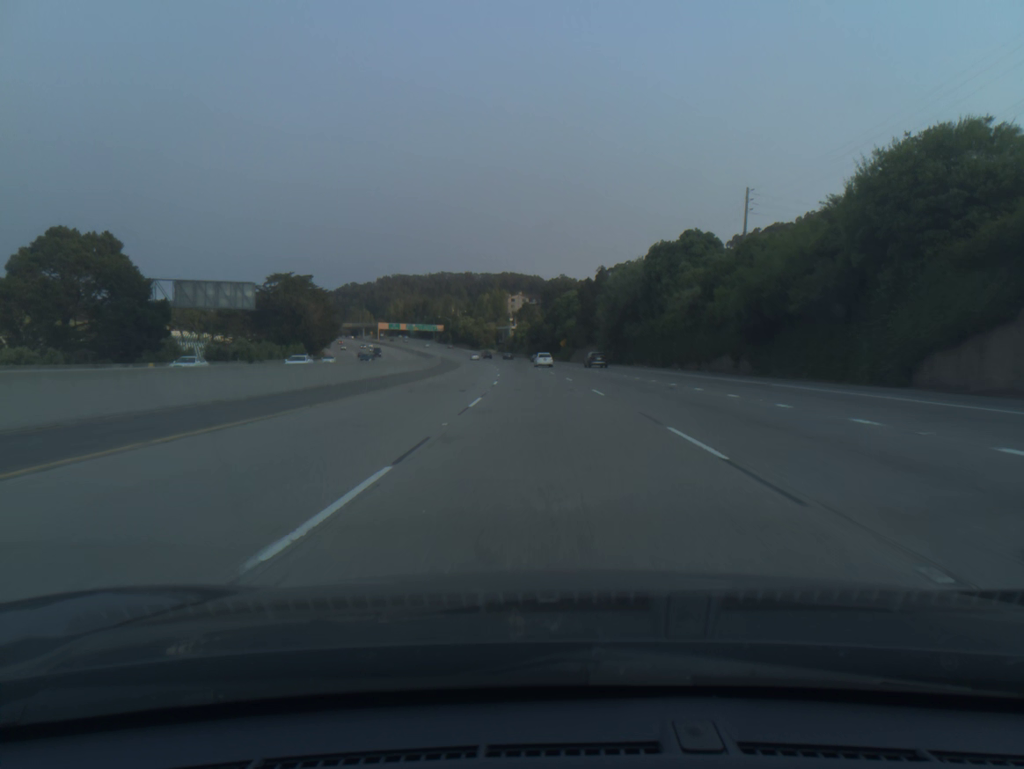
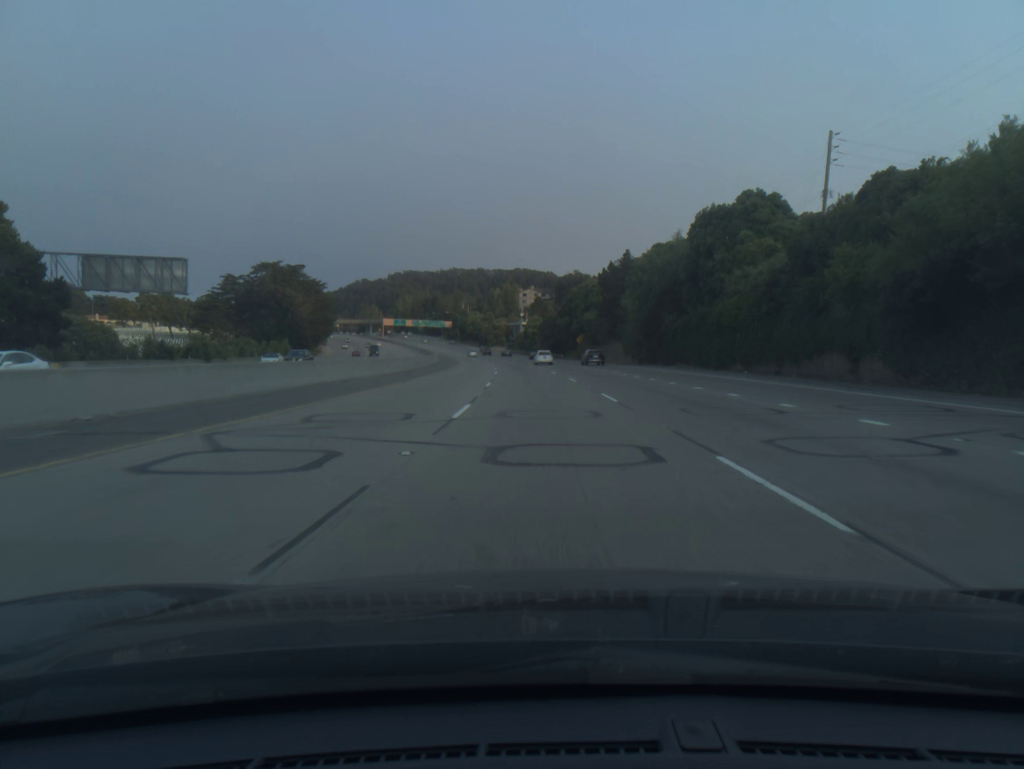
(-0.1, +18.3) m; -1°
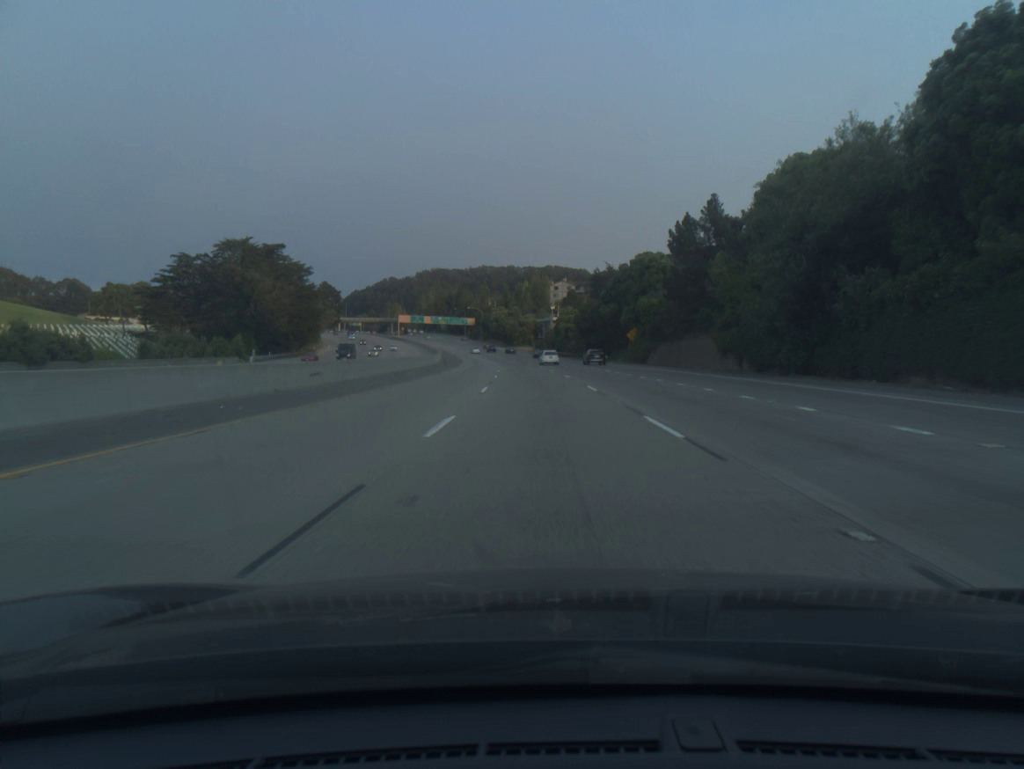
(-0.7, +36.6) m; -2°
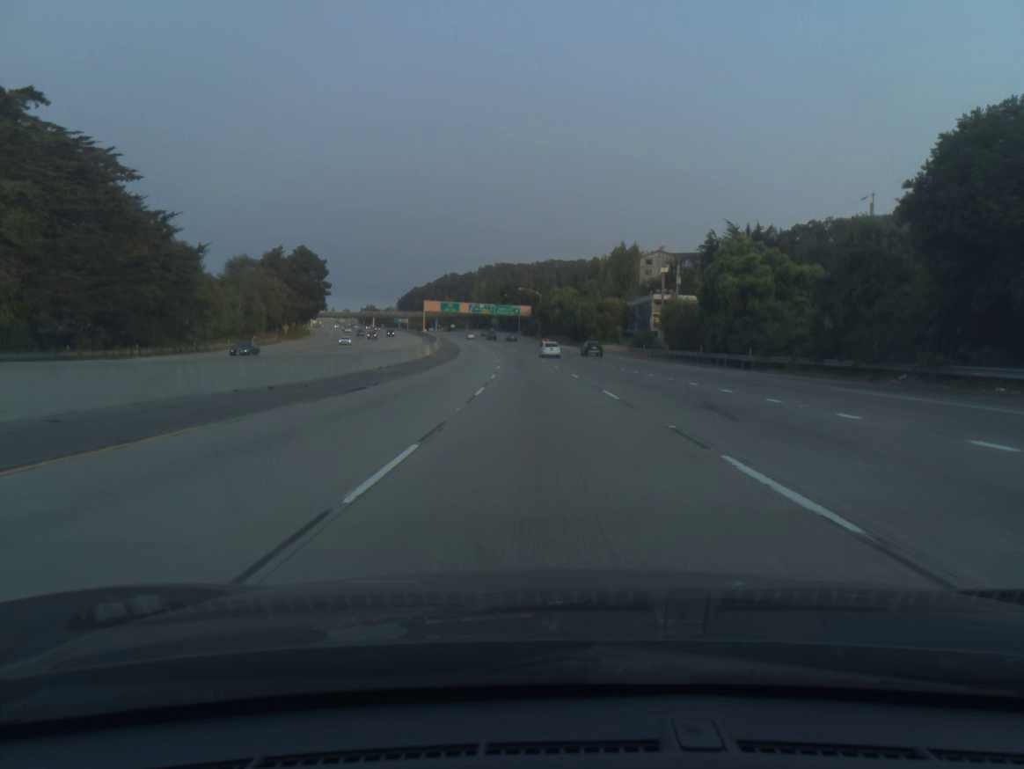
(-4.1, +91.6) m; -5°
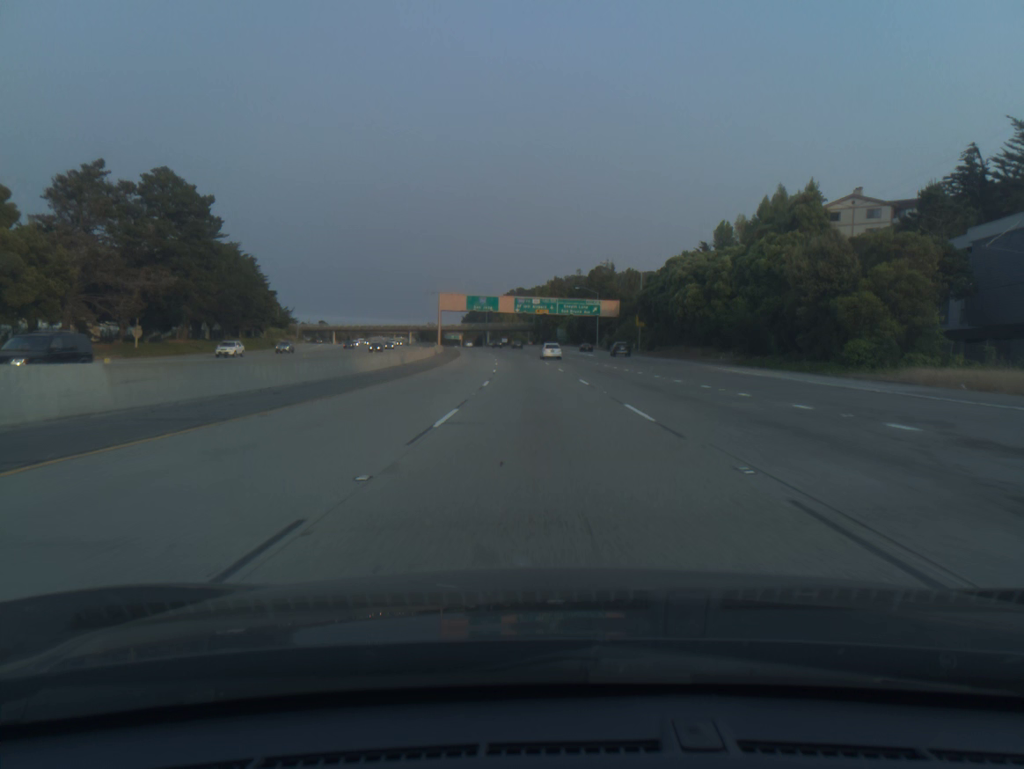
(-4.1, +91.3) m; -5°
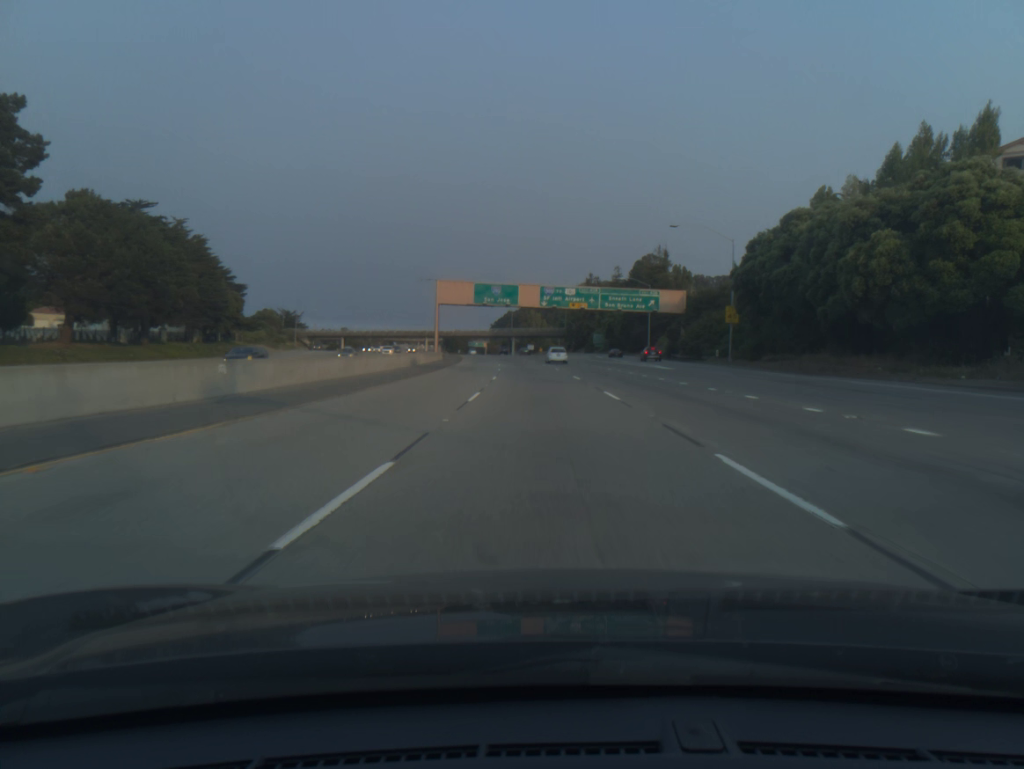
(-0.7, +36.4) m; -2°
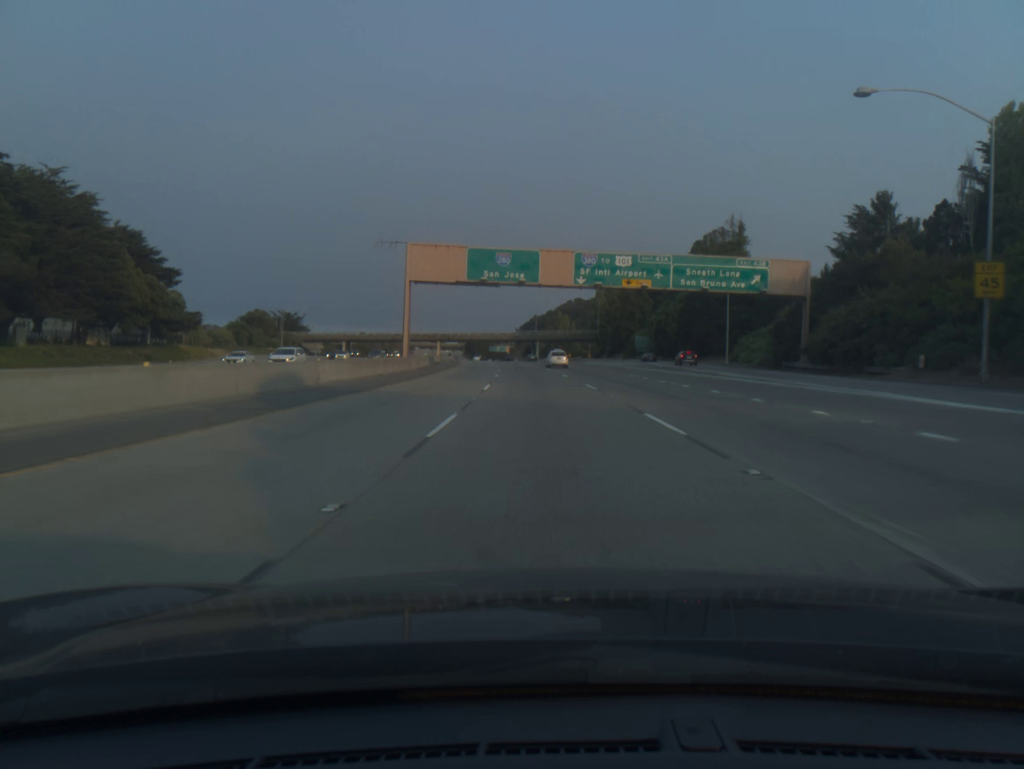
(-0.6, +36.2) m; -2°
